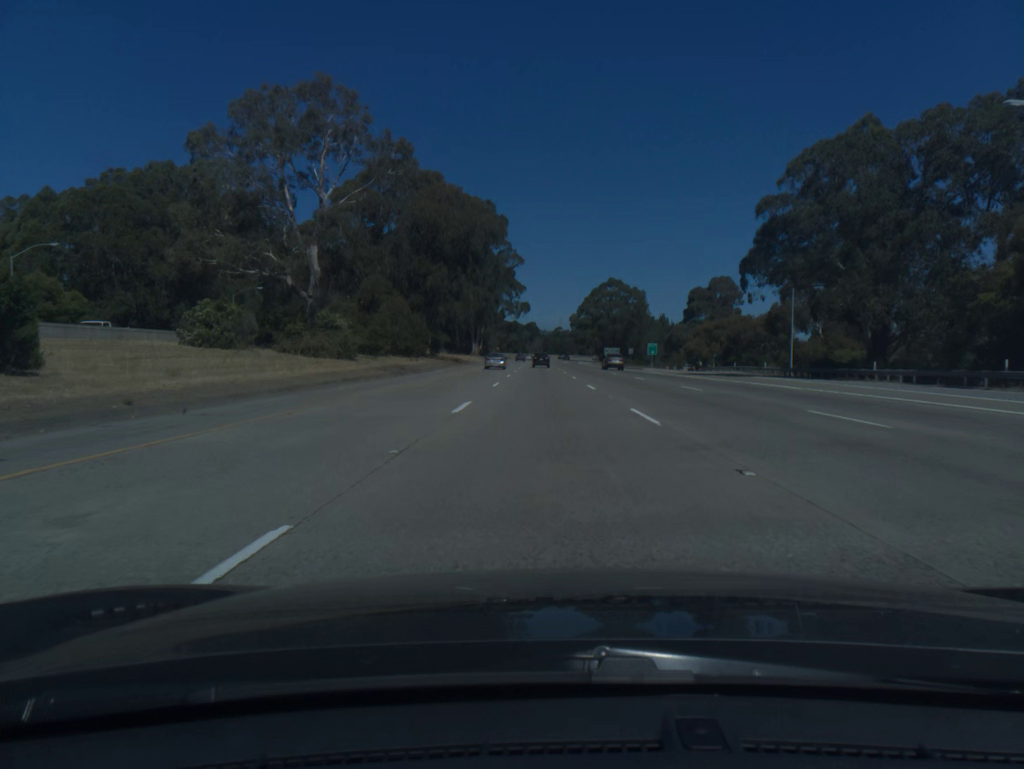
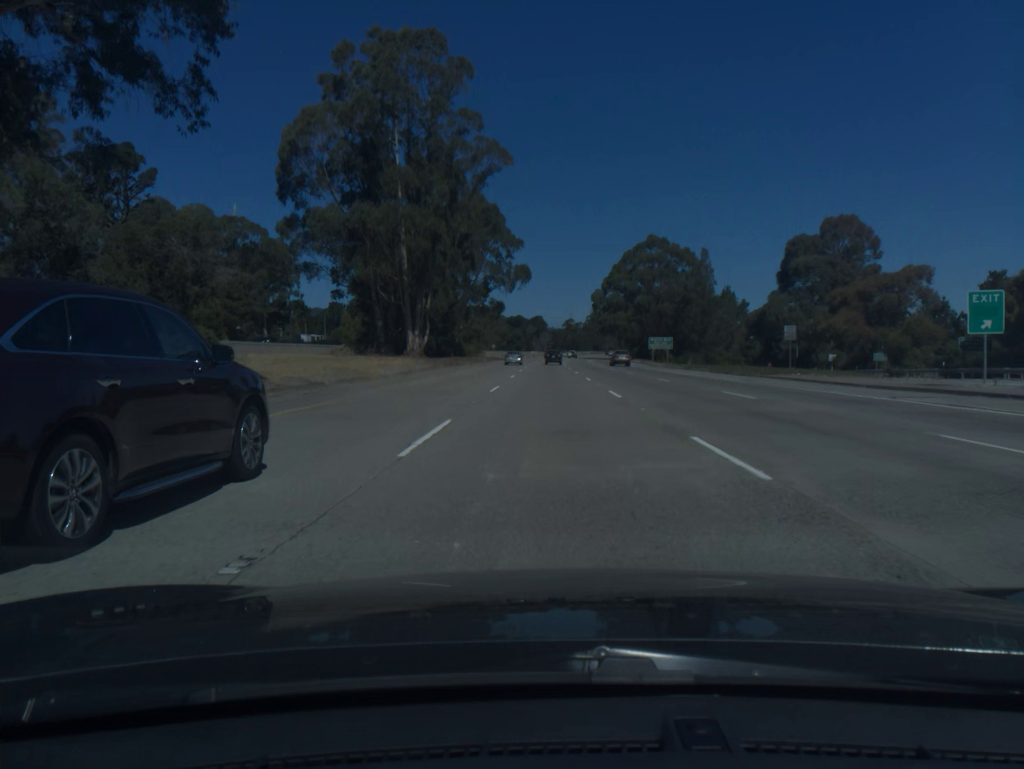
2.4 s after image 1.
(-0.8, +79.1) m; -1°
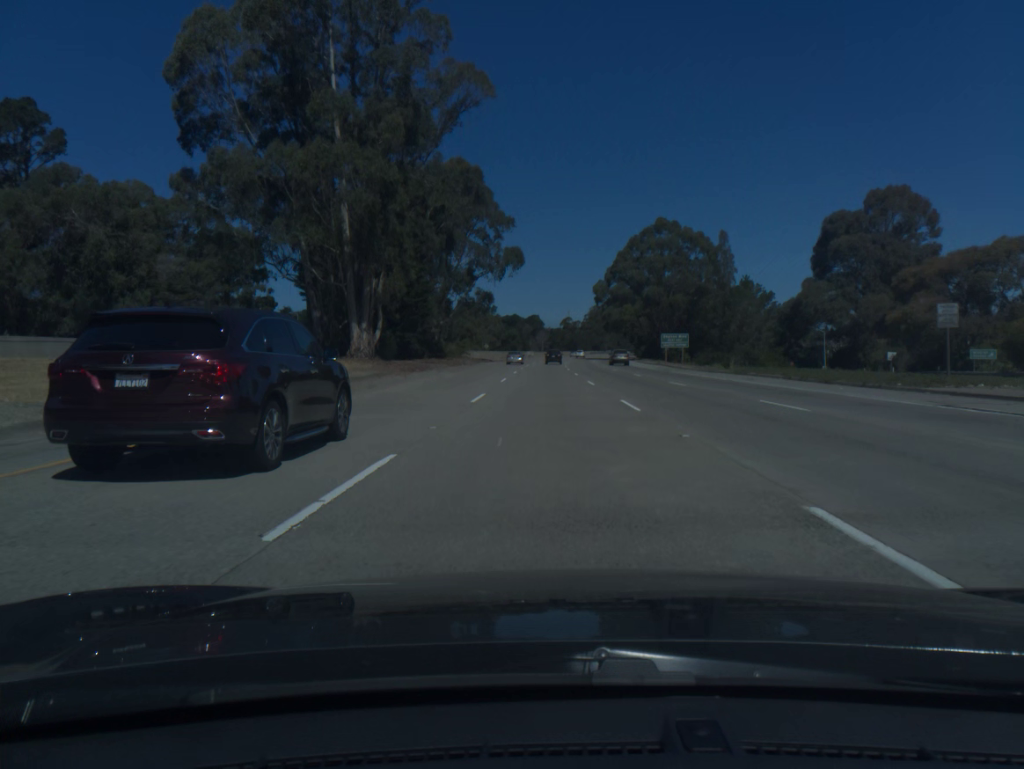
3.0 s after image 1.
(0.0, +19.8) m; 0°
